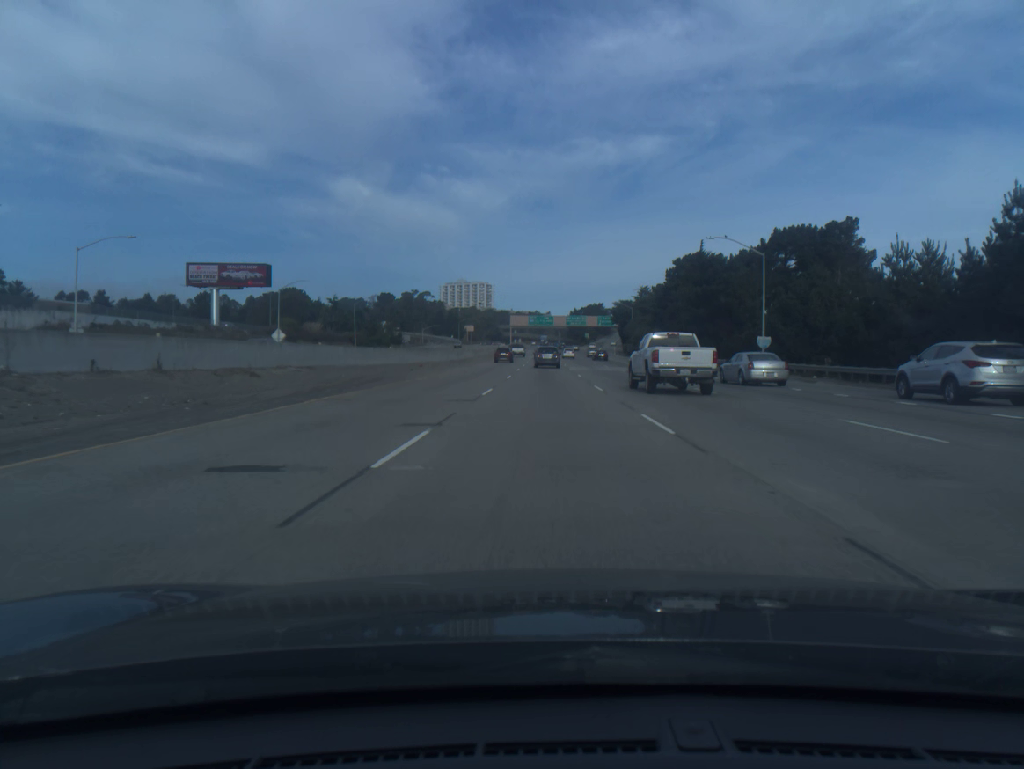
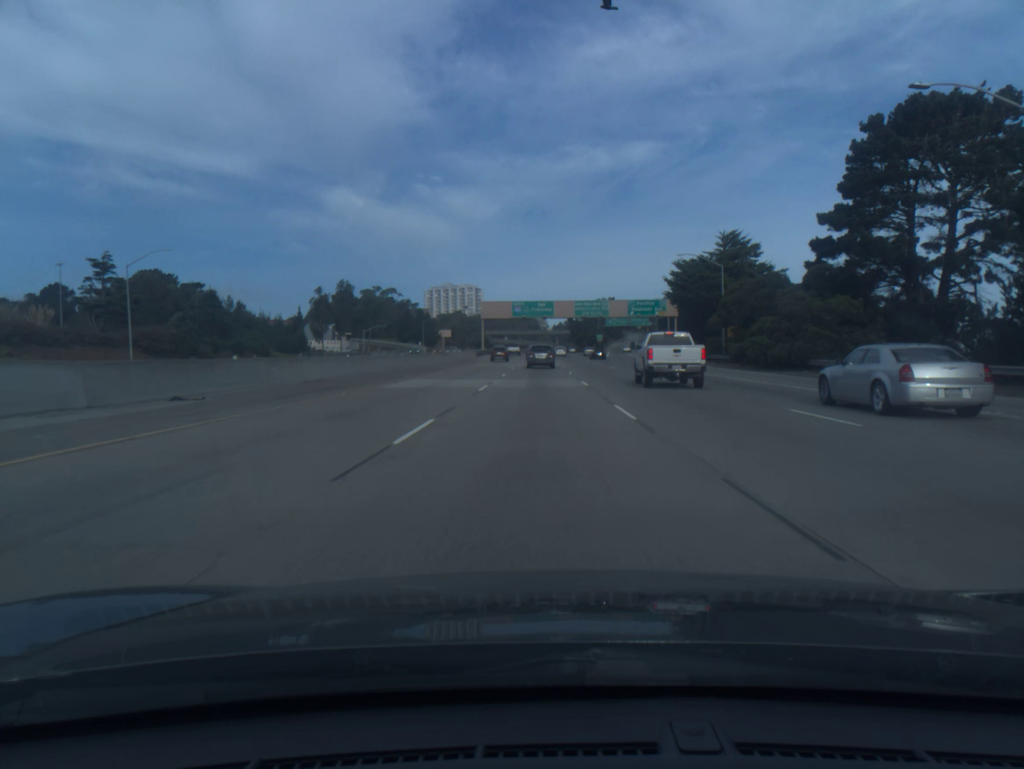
(+0.5, +85.5) m; 0°
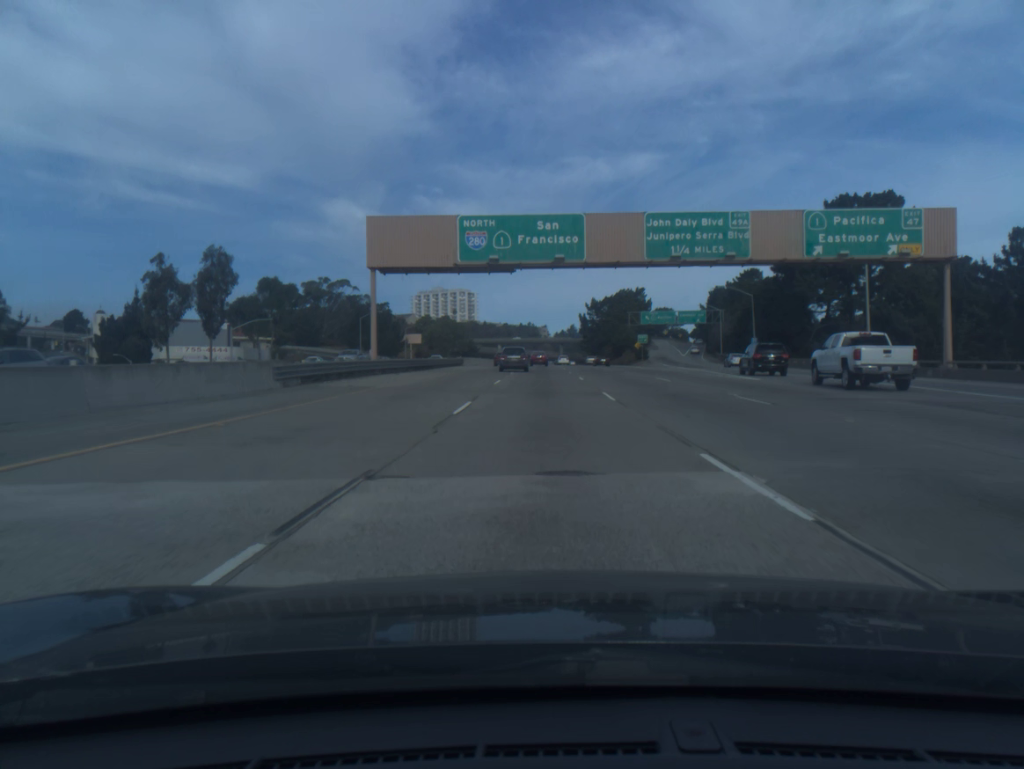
(-0.3, +81.9) m; 0°
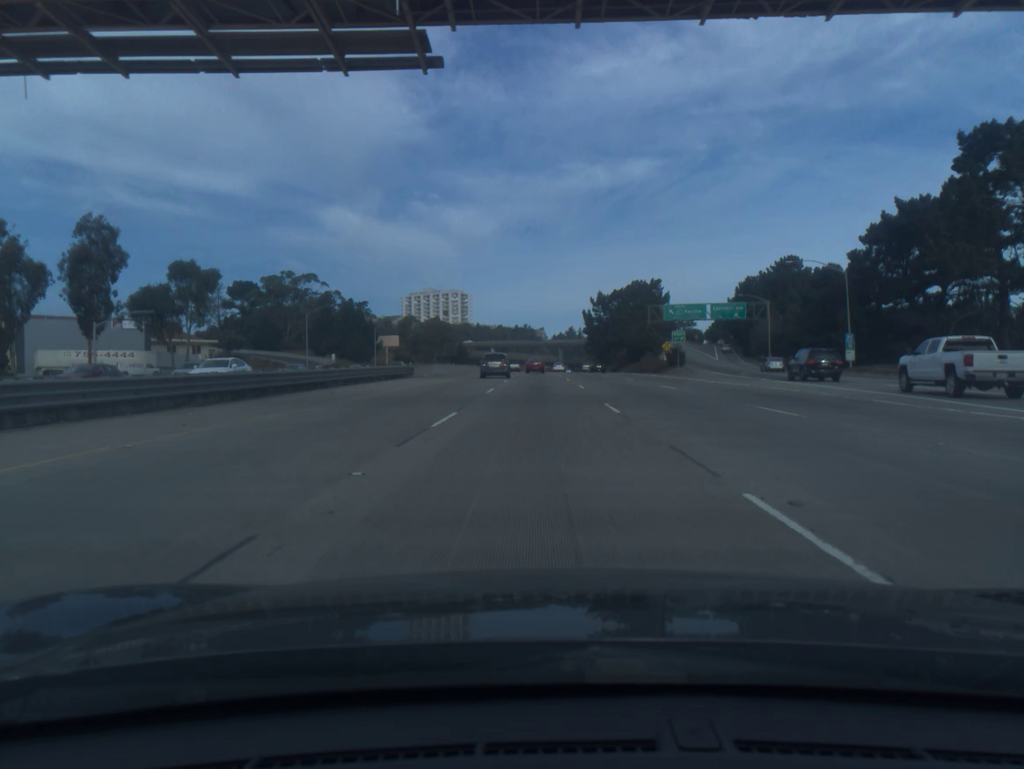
(+0.1, +31.9) m; 0°
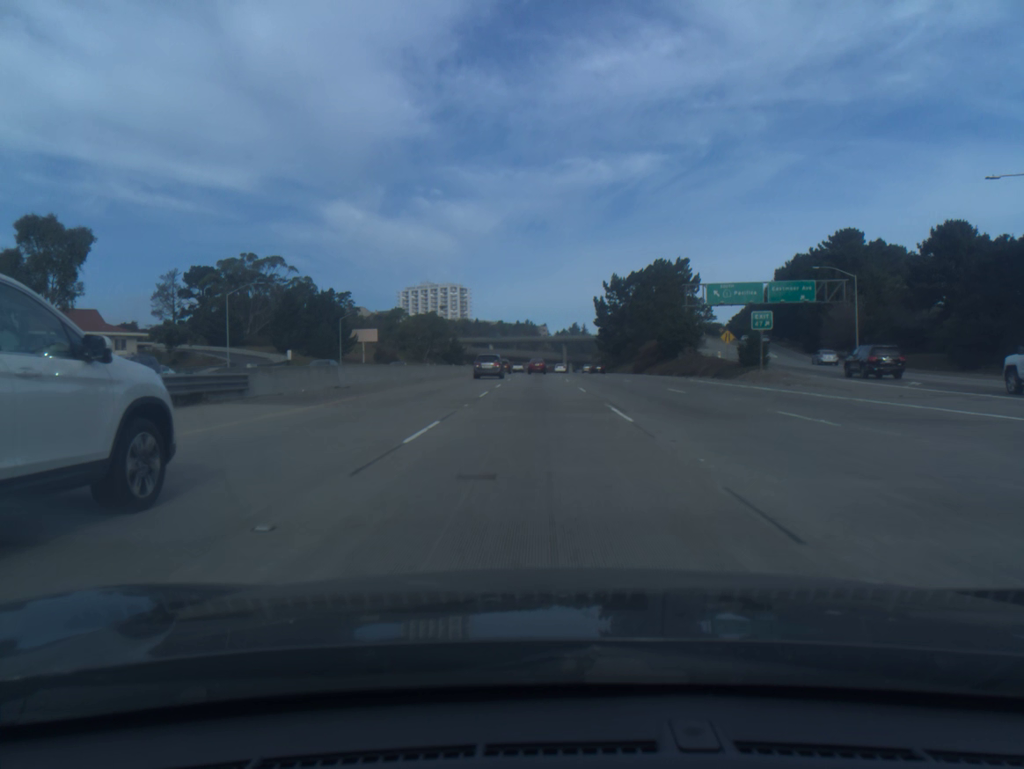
(0.0, +31.7) m; 0°
